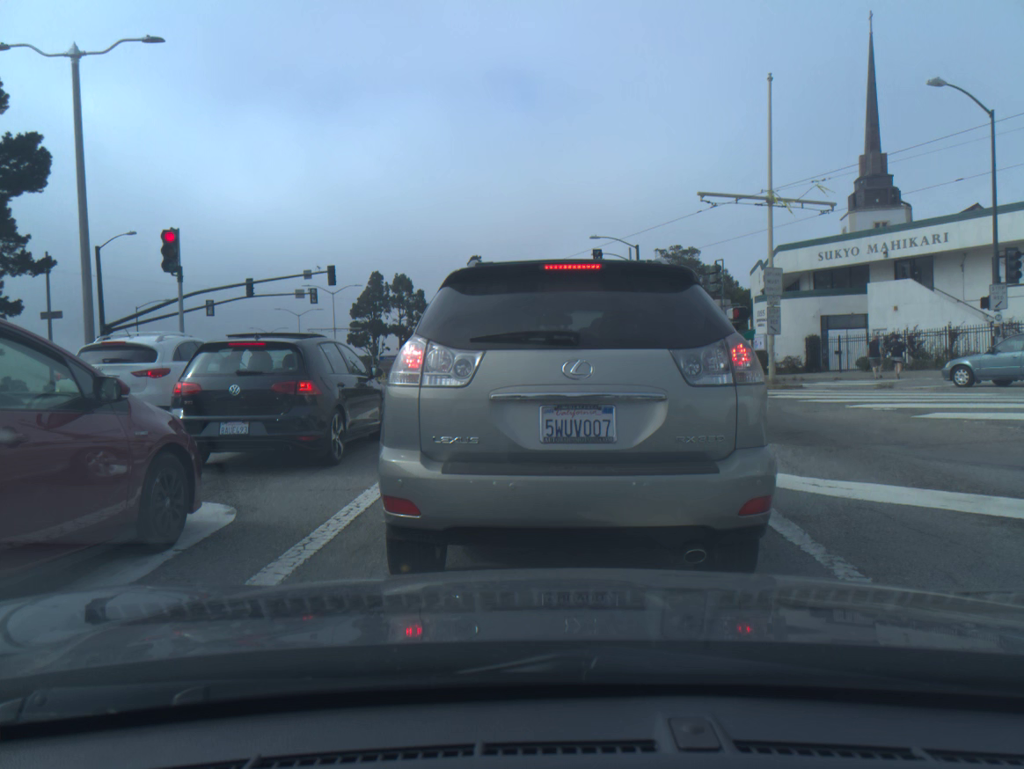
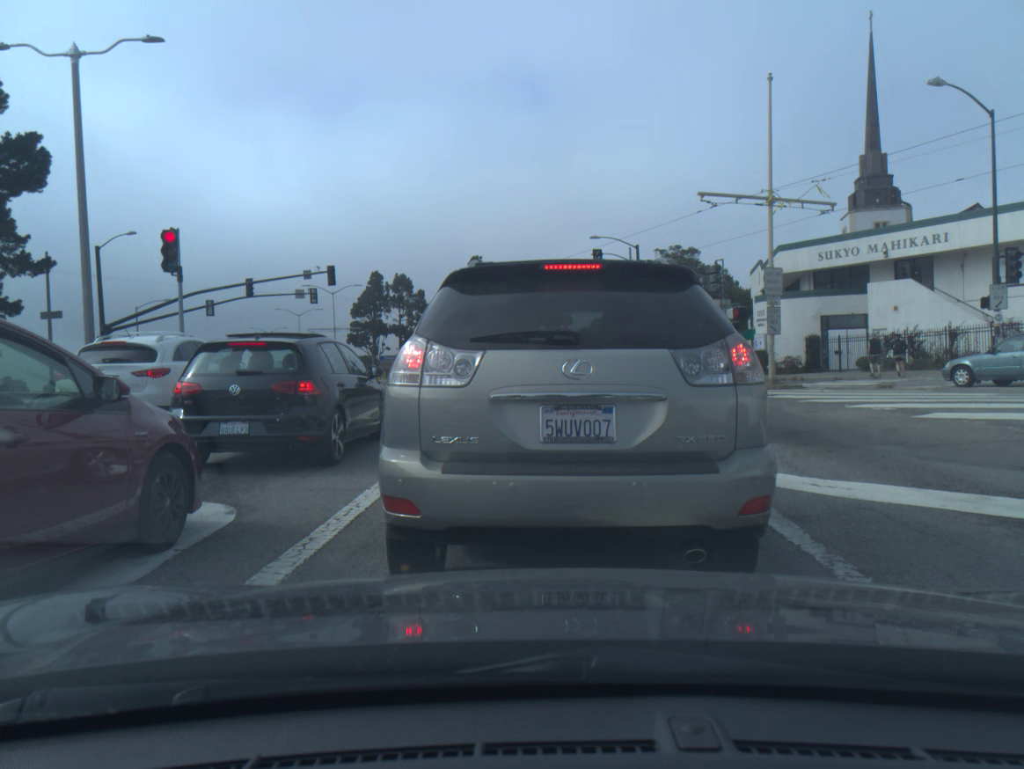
(0.0, 0.0) m; 0°
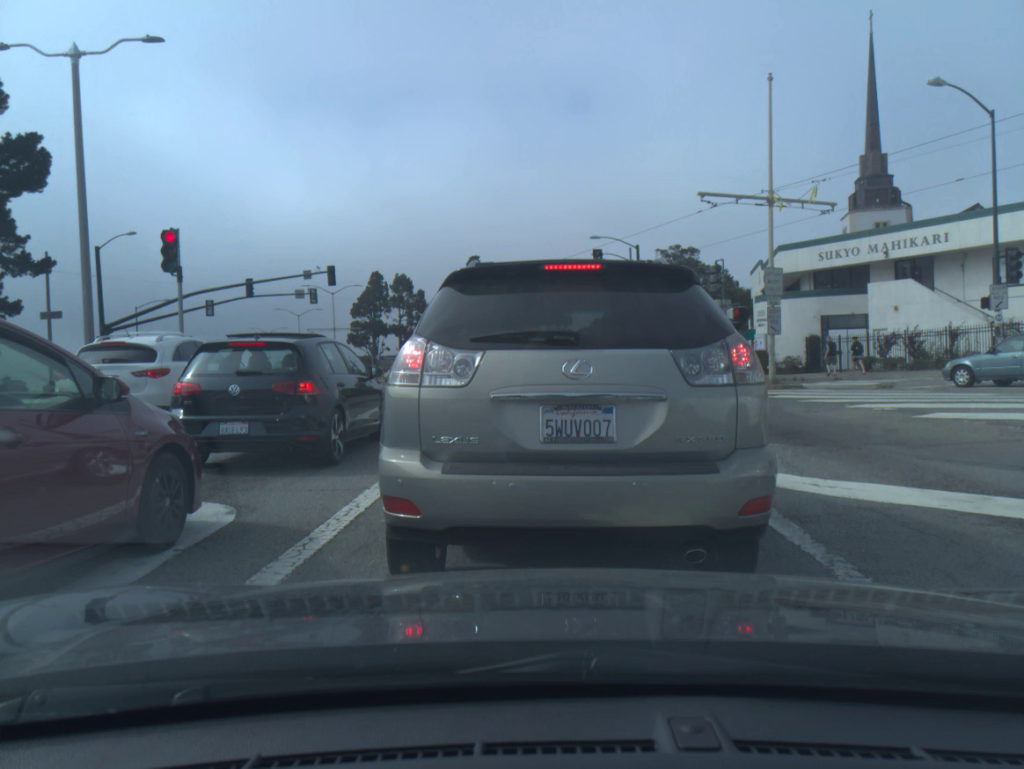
(0.0, 0.0) m; 0°
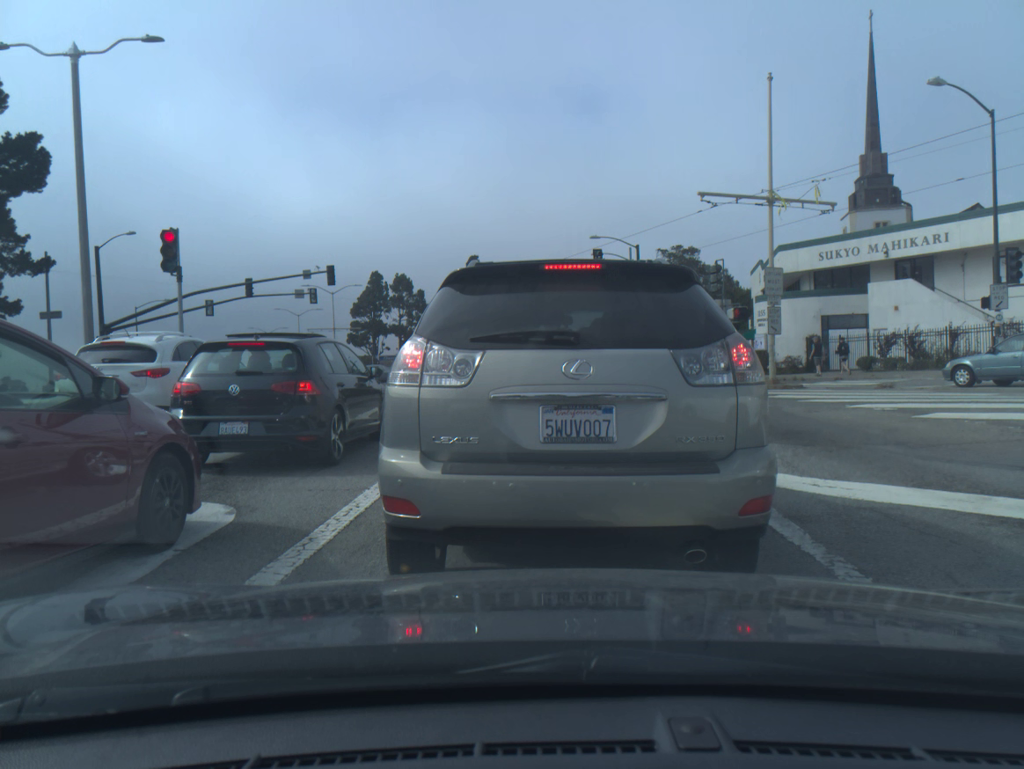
(0.0, 0.0) m; 0°
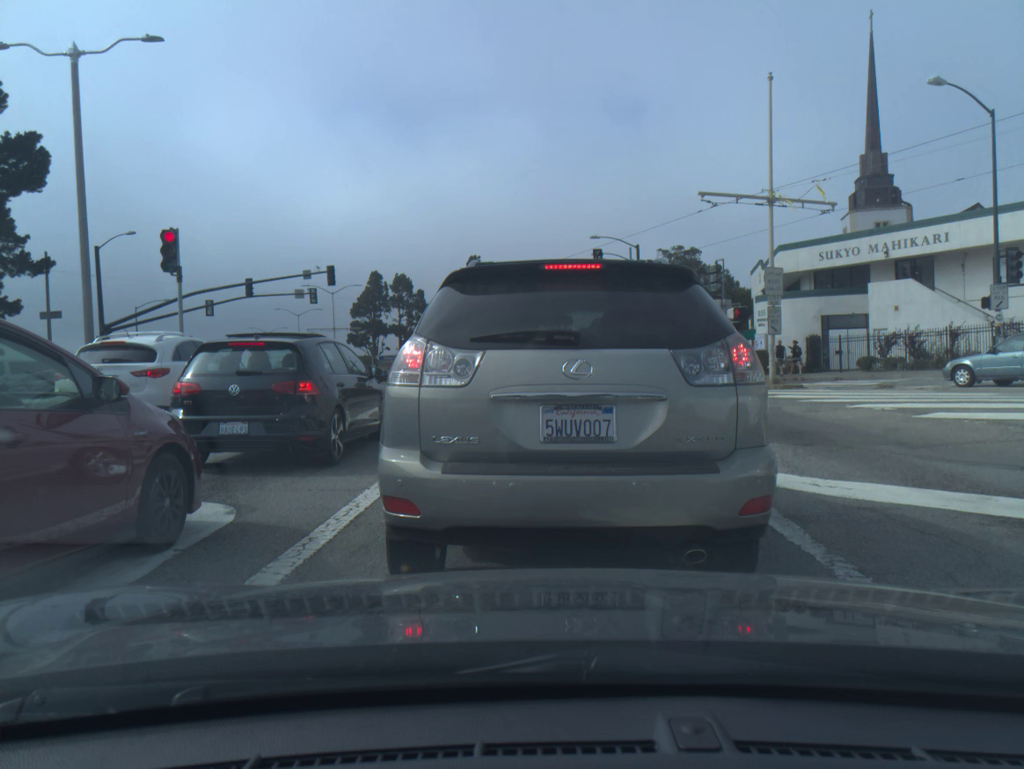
(0.0, 0.0) m; 0°
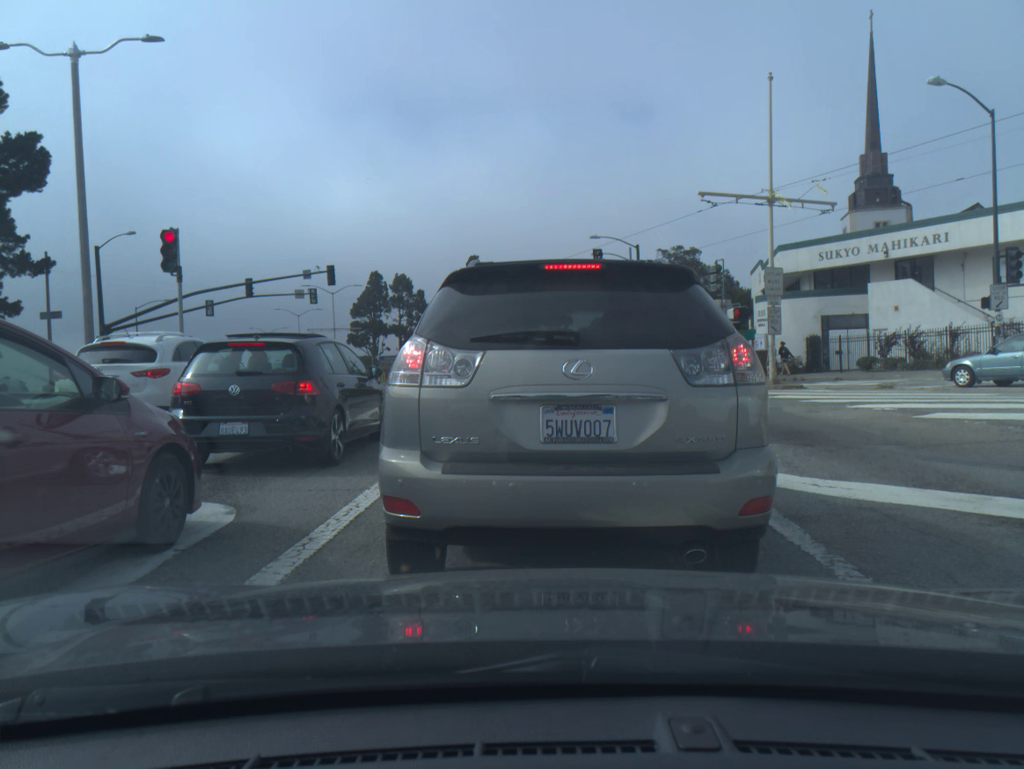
(0.0, 0.0) m; 0°
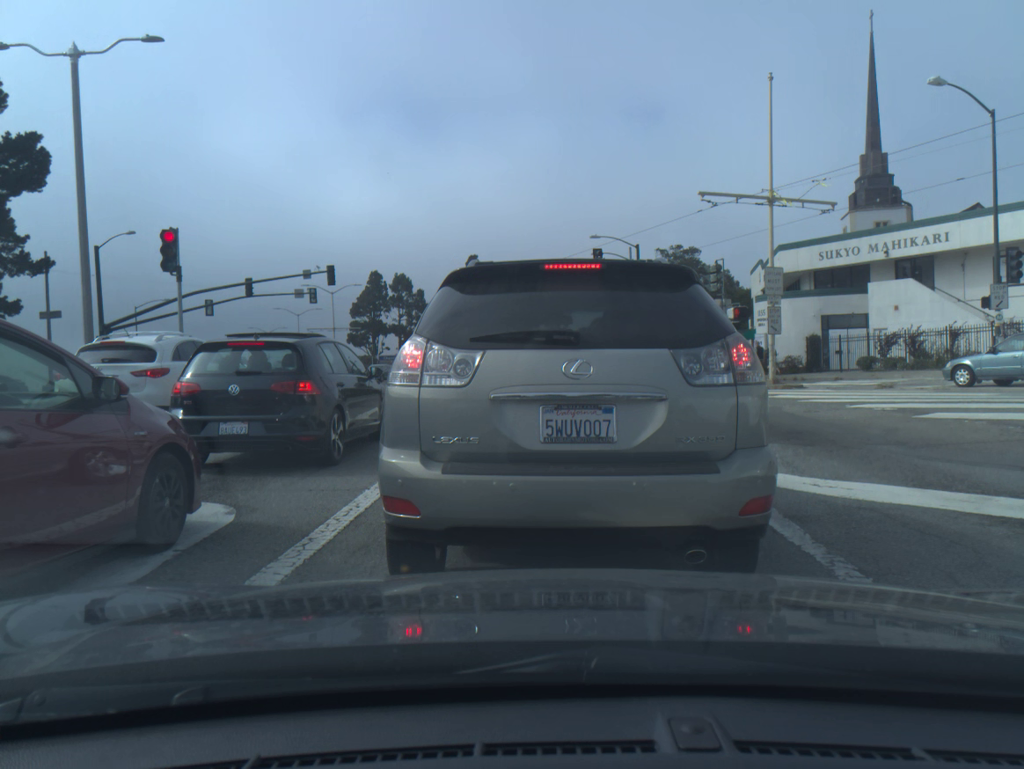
(0.0, 0.0) m; 0°
